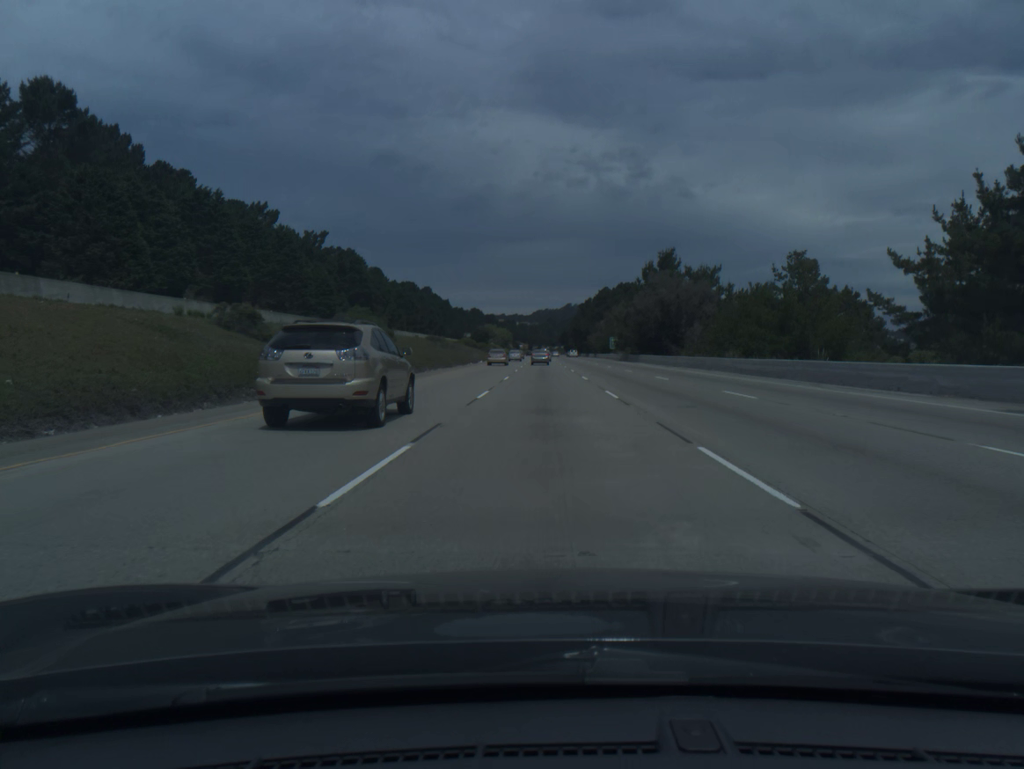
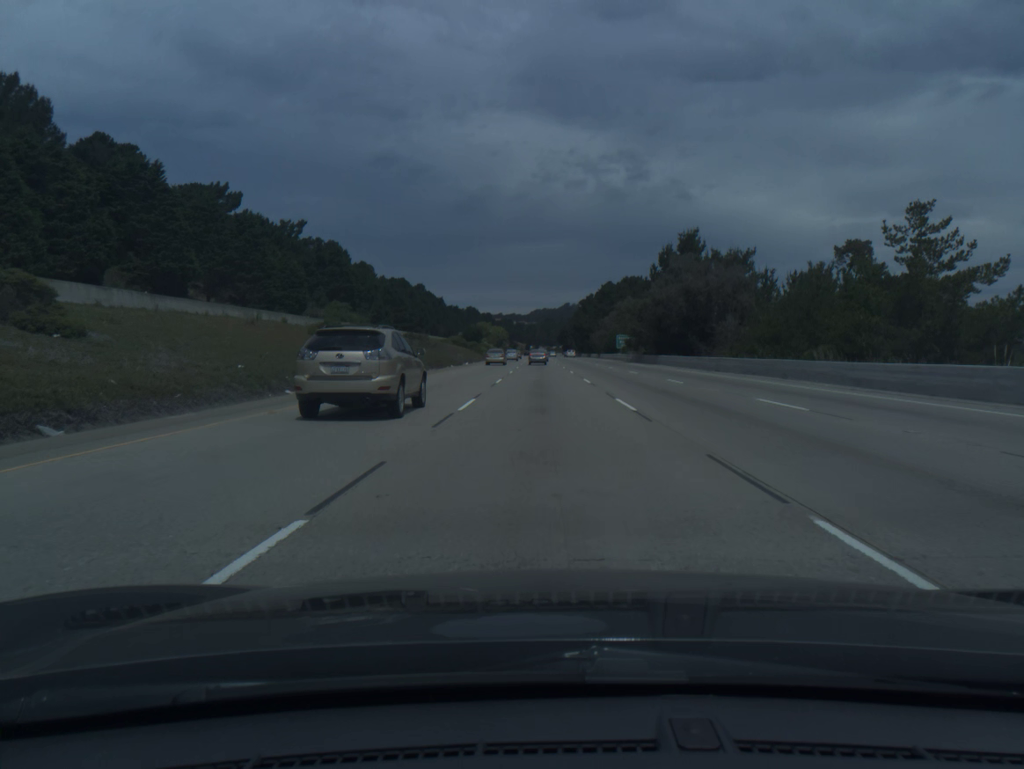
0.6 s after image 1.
(0.0, +18.9) m; 0°
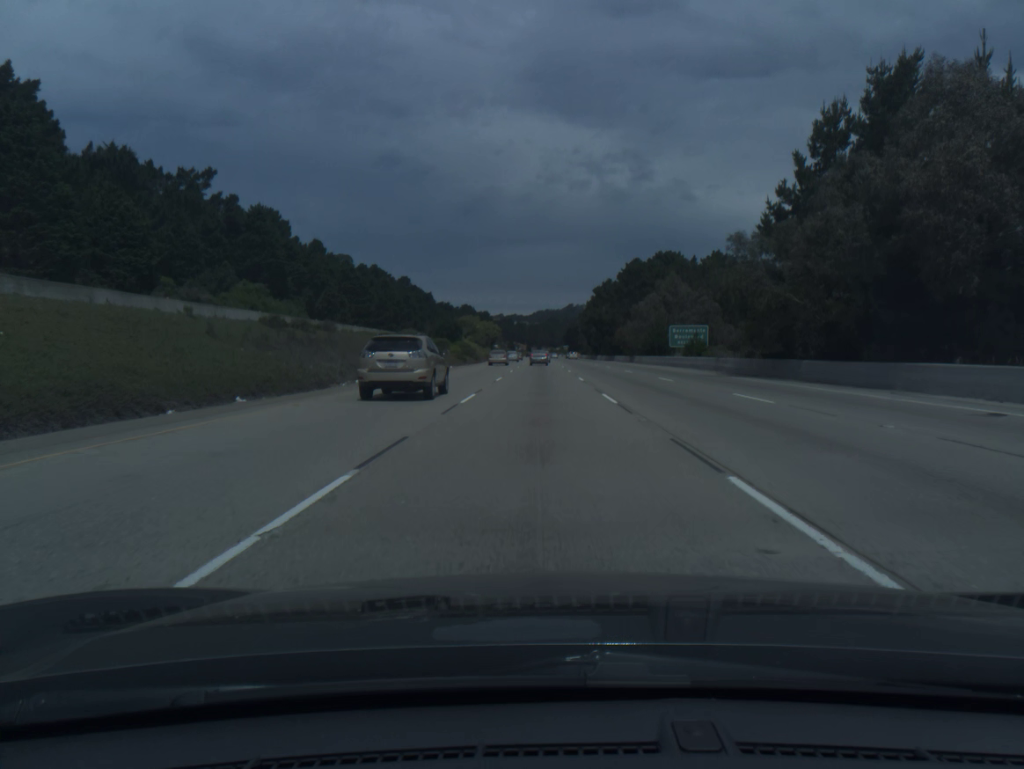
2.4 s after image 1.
(0.0, +56.5) m; 0°
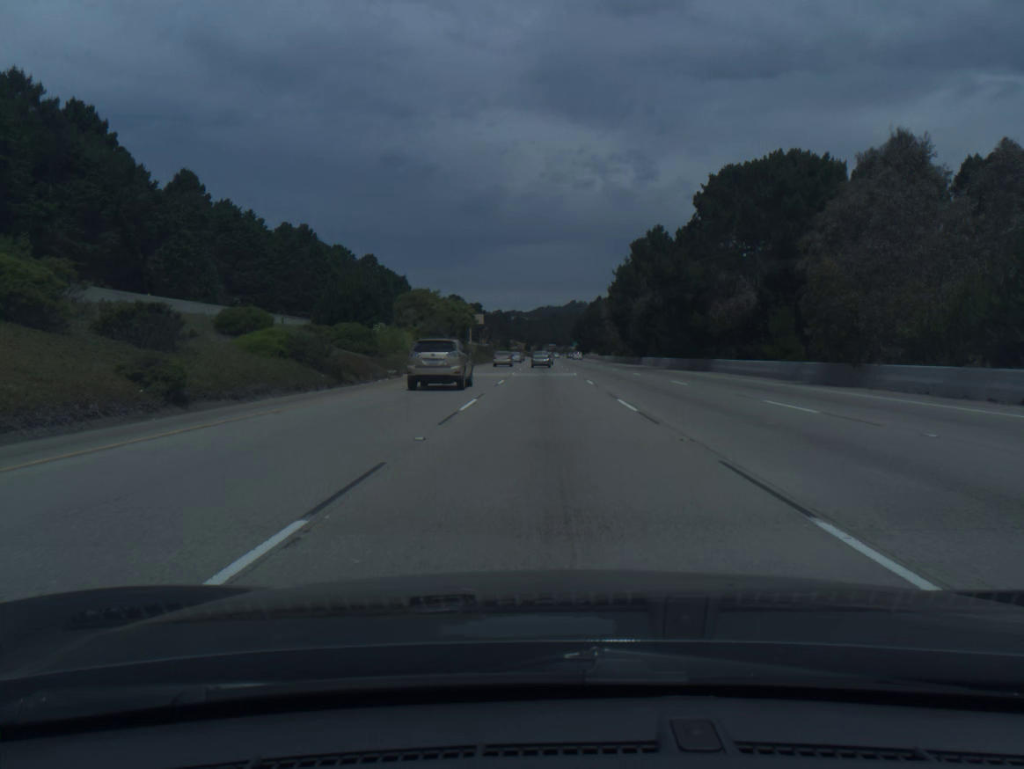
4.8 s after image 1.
(-0.2, +74.9) m; 0°
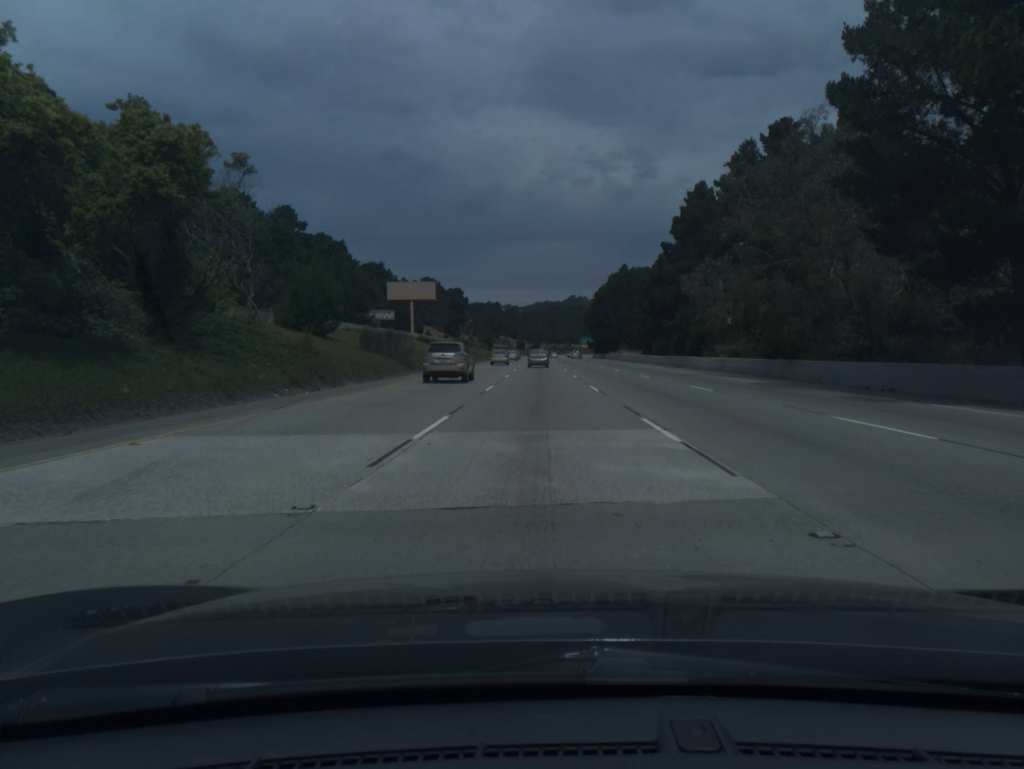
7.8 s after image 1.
(+0.3, +93.1) m; 0°
